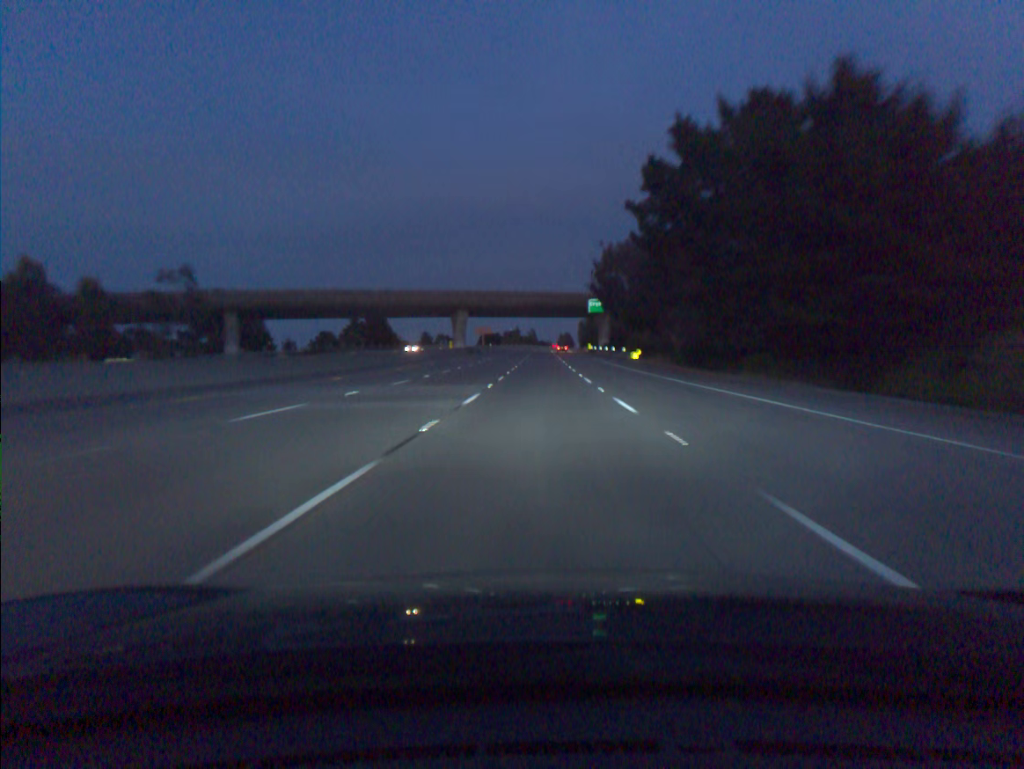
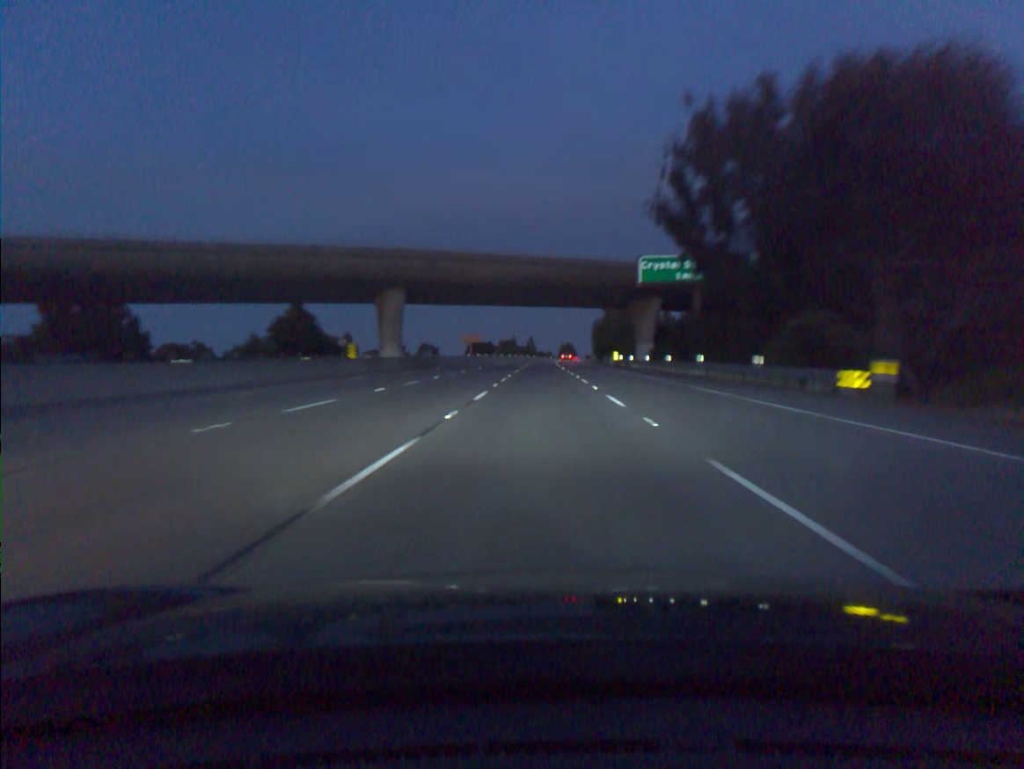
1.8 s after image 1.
(0.0, +54.6) m; 0°
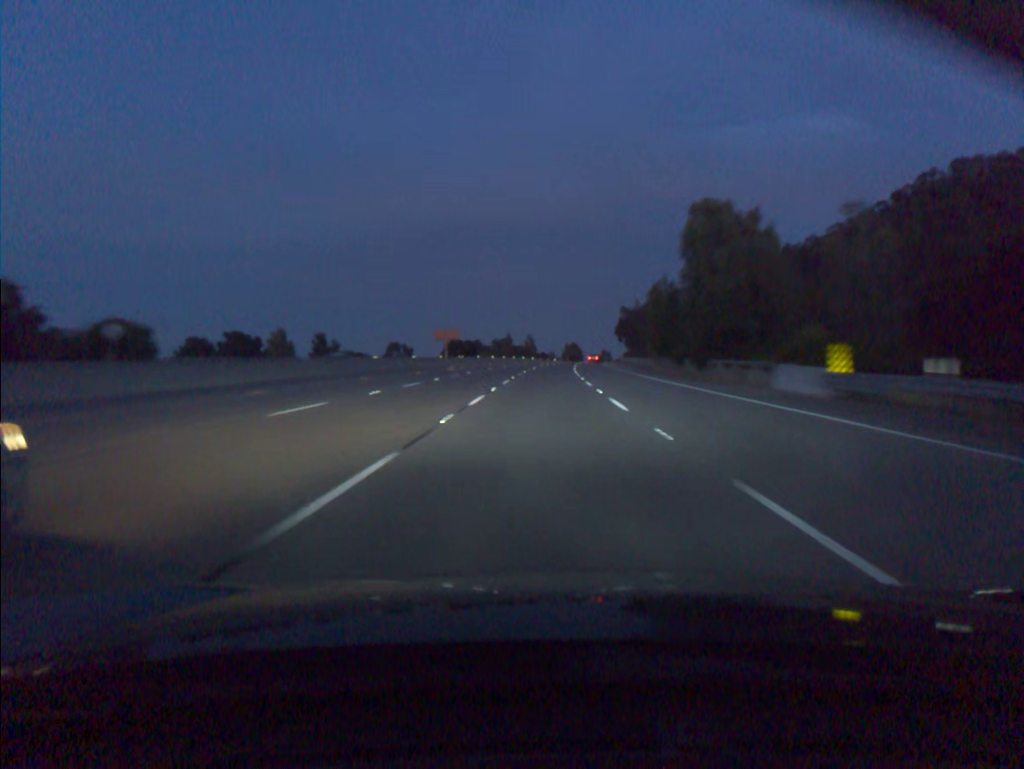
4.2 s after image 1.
(0.0, +72.3) m; 0°
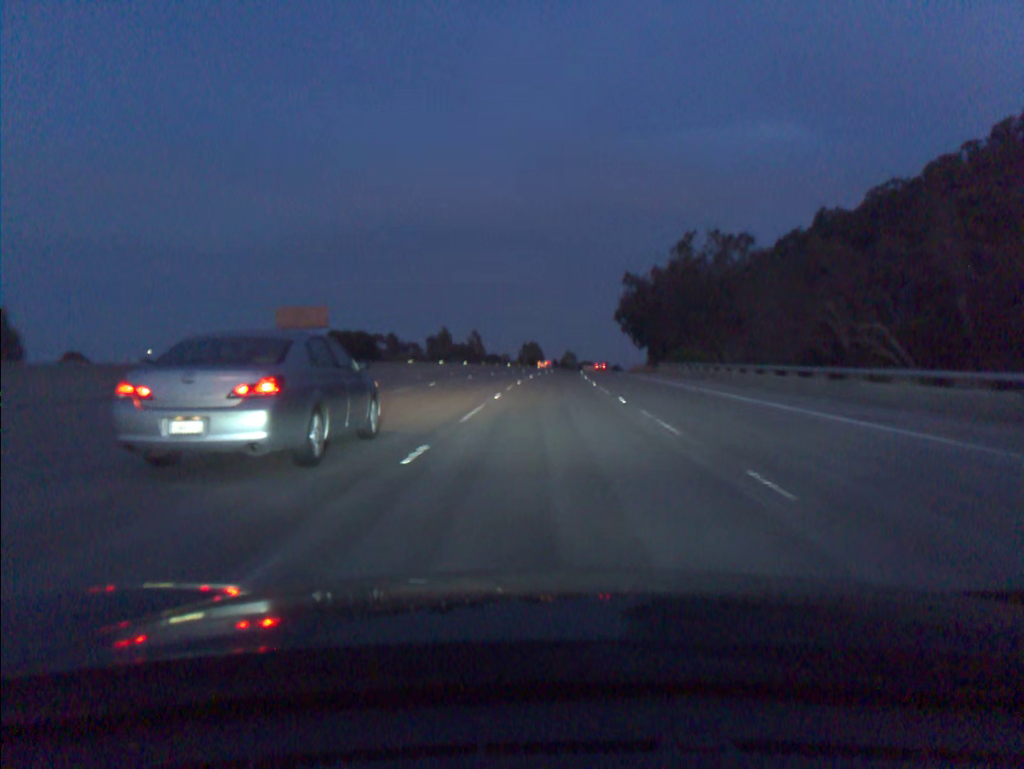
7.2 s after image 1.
(+1.6, +90.8) m; +3°
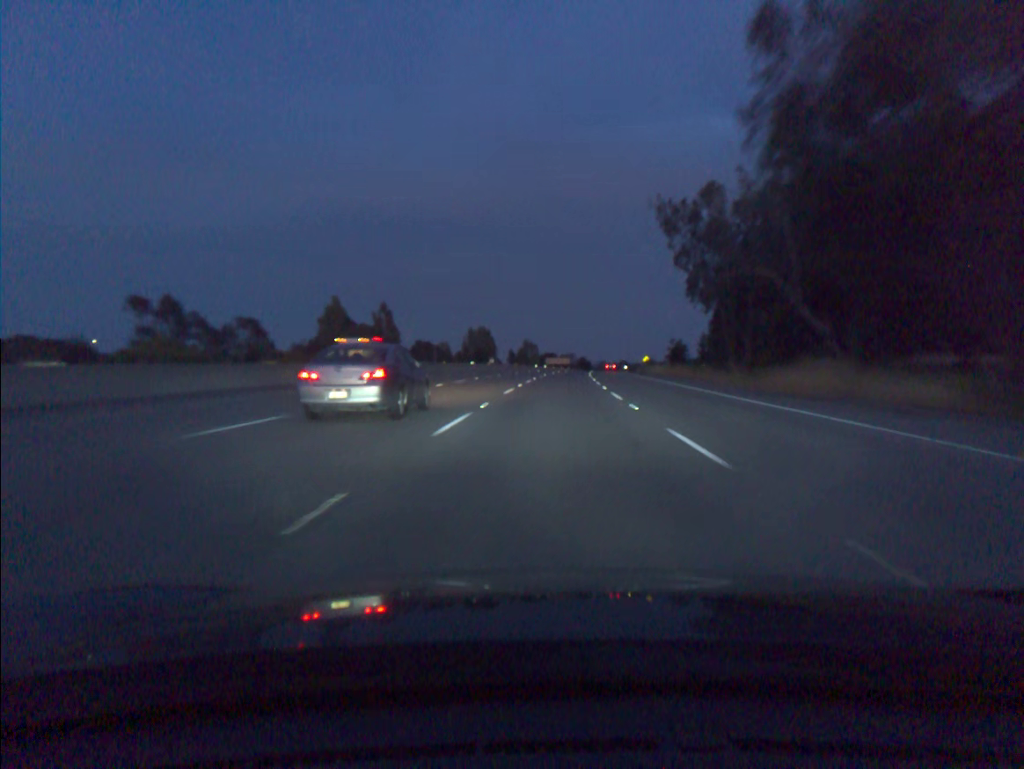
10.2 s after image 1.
(+2.7, +91.3) m; +3°
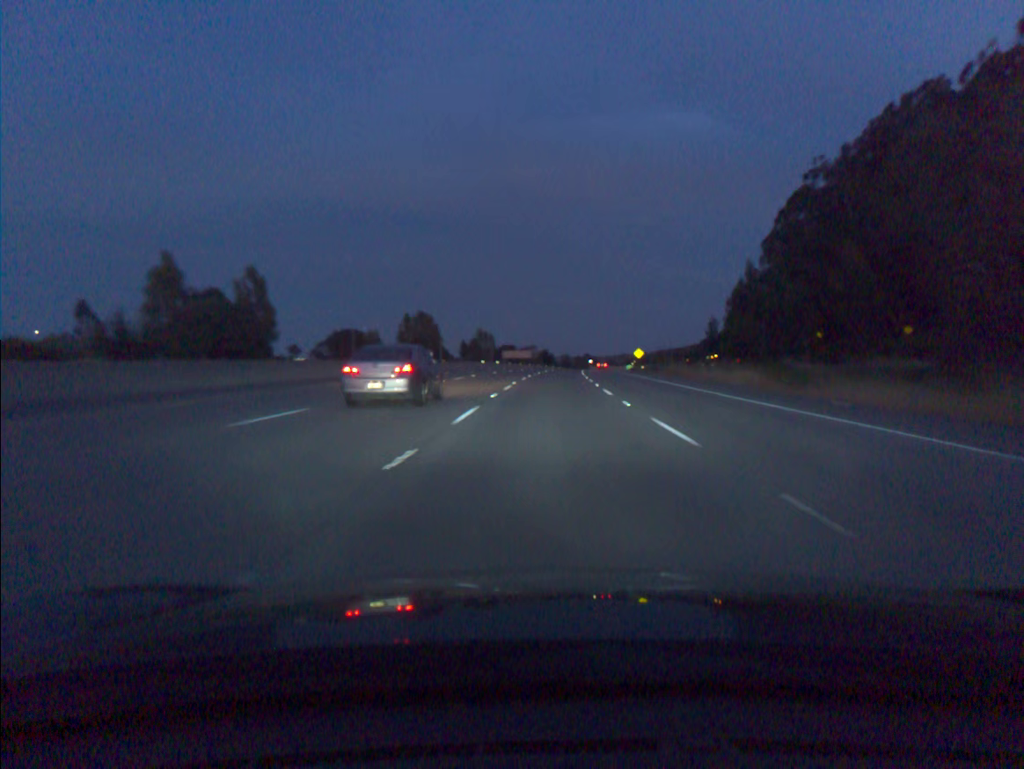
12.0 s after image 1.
(+1.4, +55.2) m; +3°
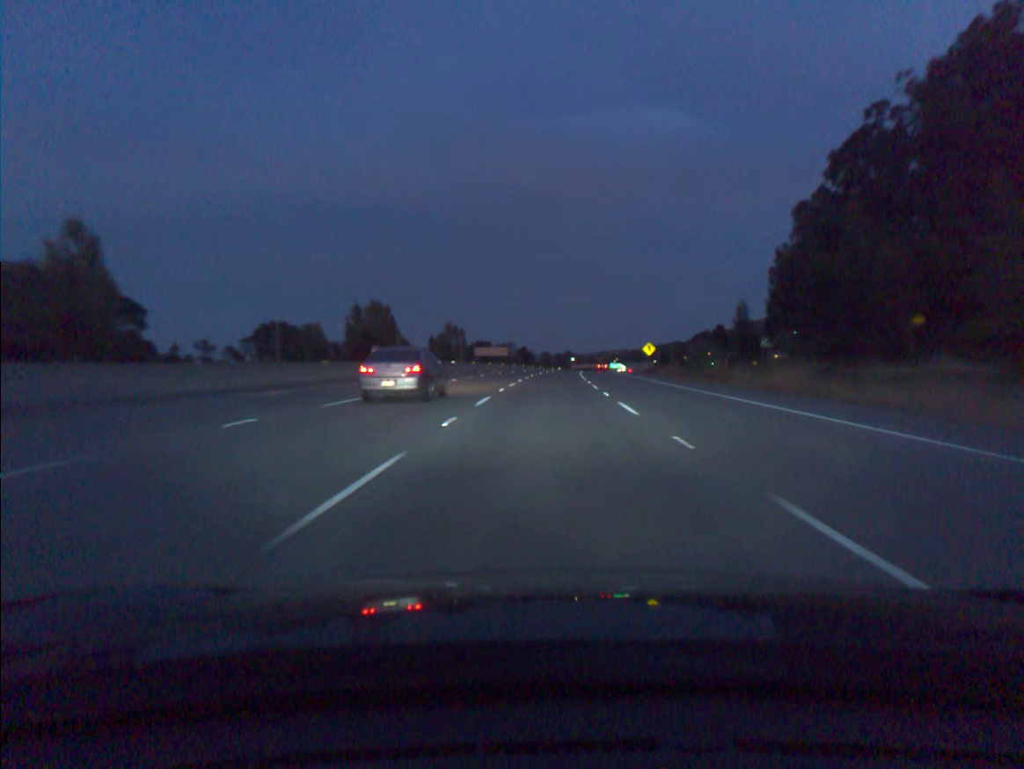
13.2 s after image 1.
(+0.5, +36.9) m; +2°
